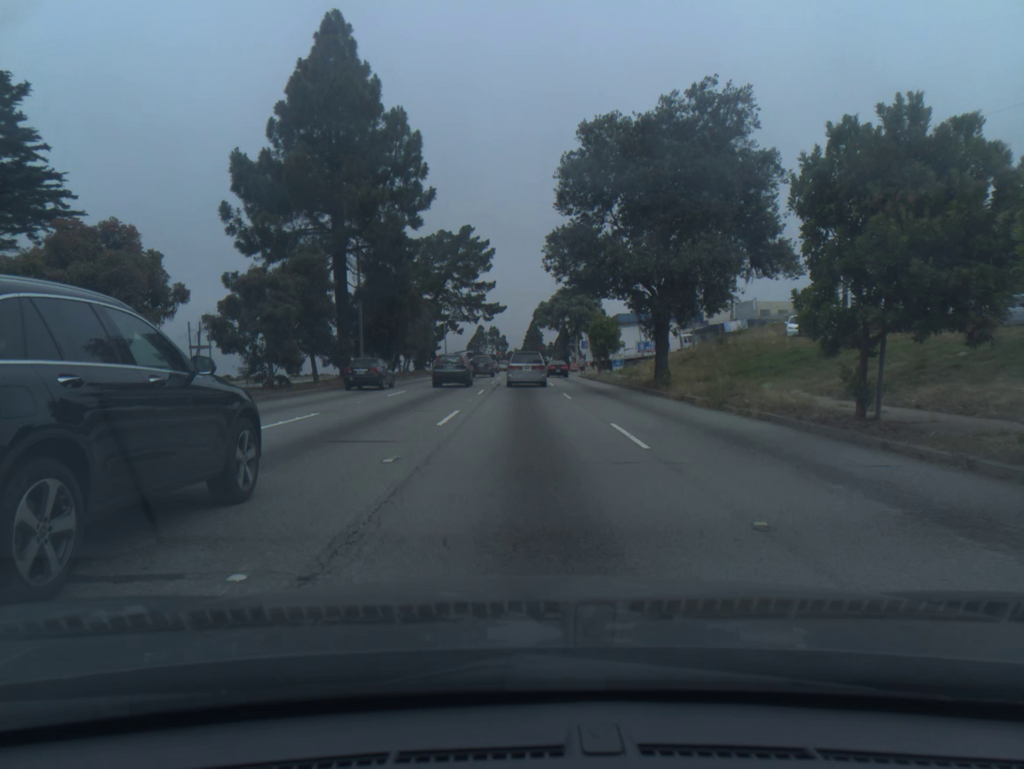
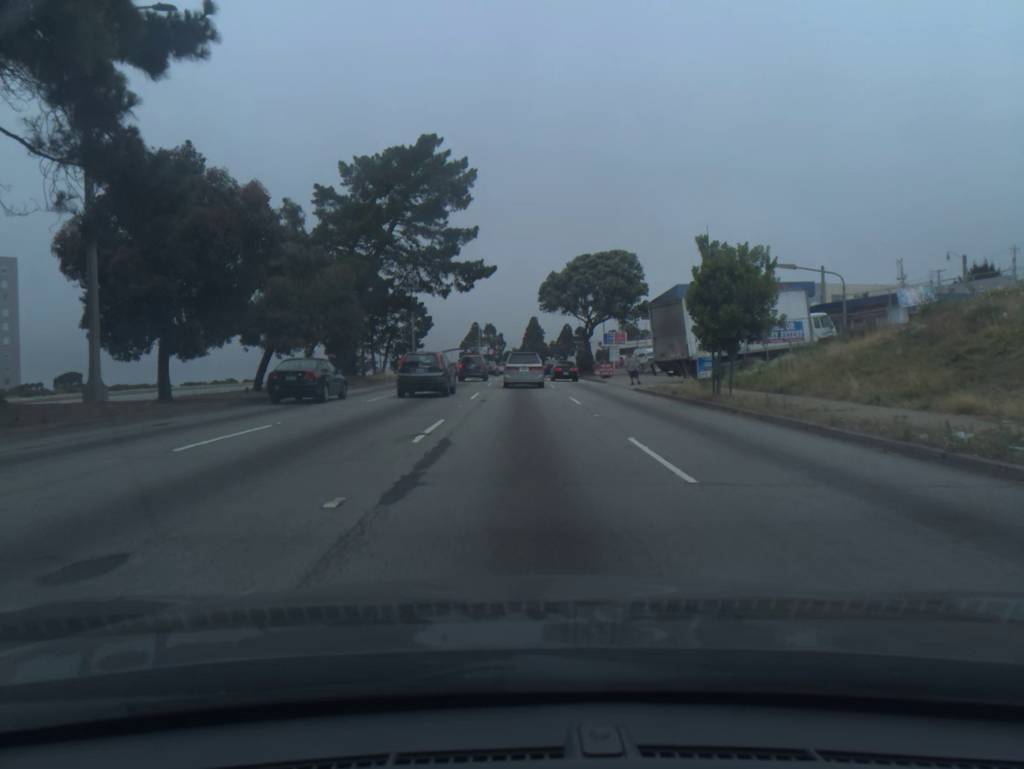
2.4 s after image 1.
(+0.1, +32.4) m; 0°
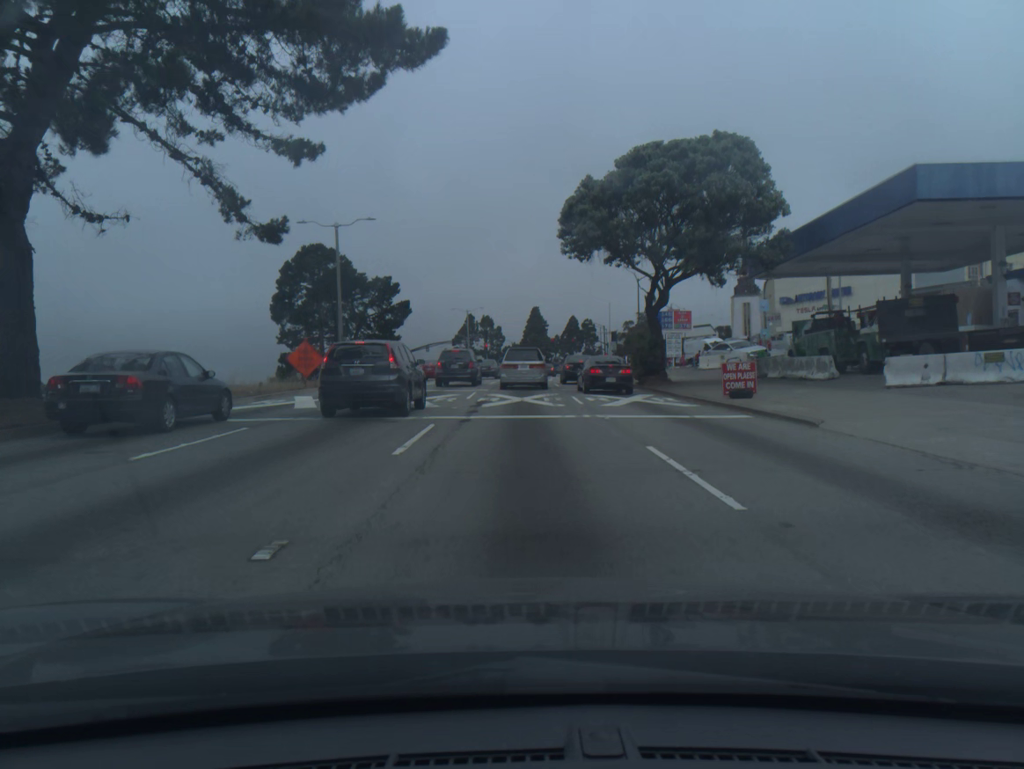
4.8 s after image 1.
(+0.1, +31.4) m; 0°
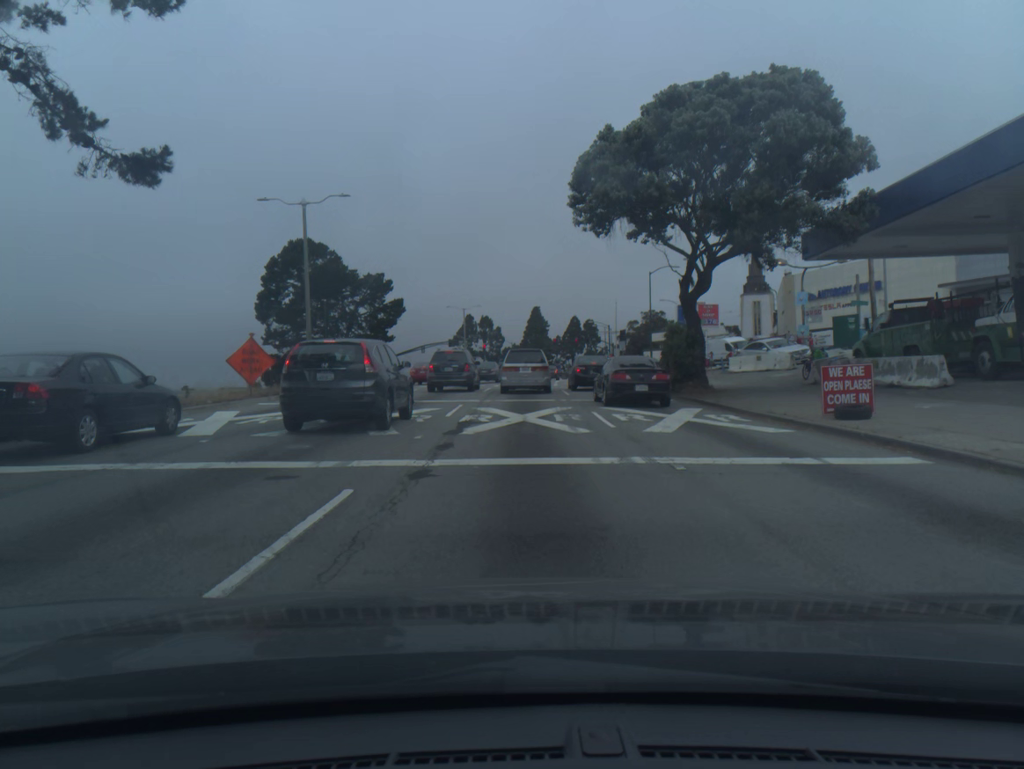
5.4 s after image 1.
(0.0, +7.1) m; 0°
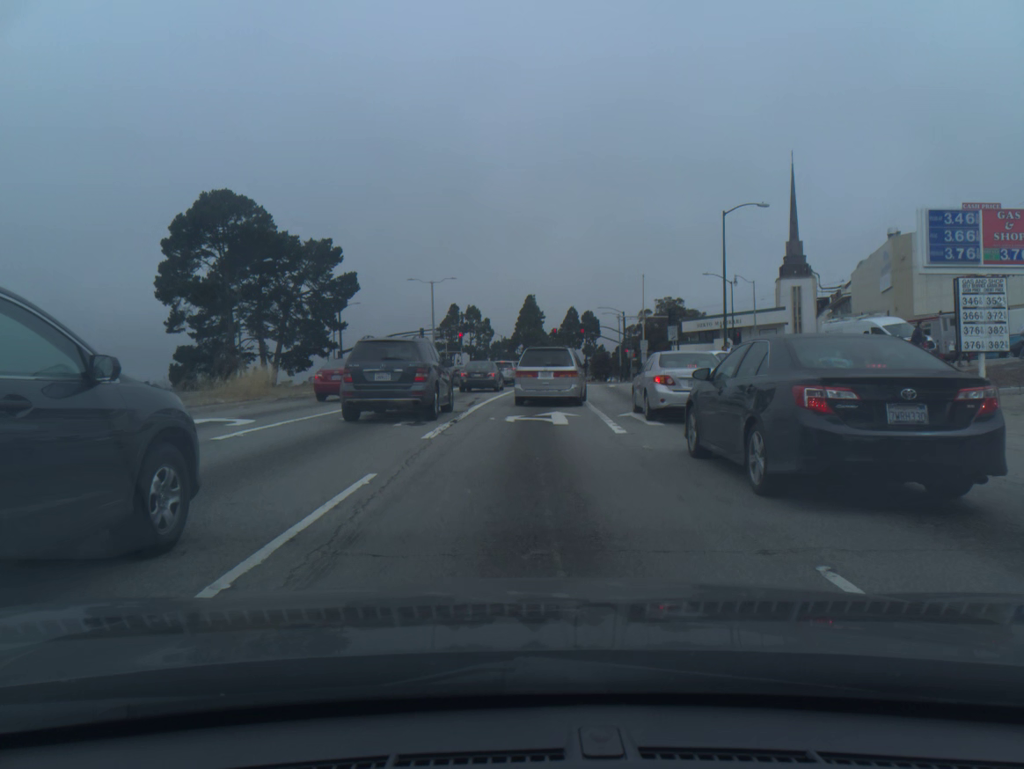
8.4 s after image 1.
(0.0, +28.7) m; +1°
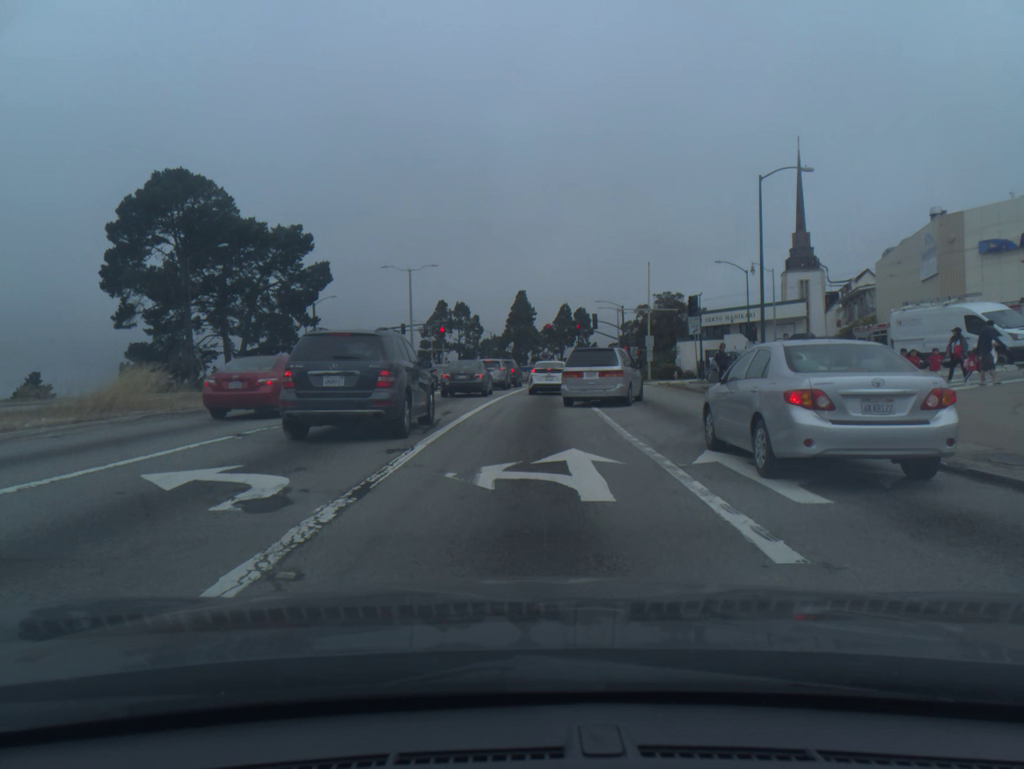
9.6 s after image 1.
(+0.1, +8.6) m; +1°
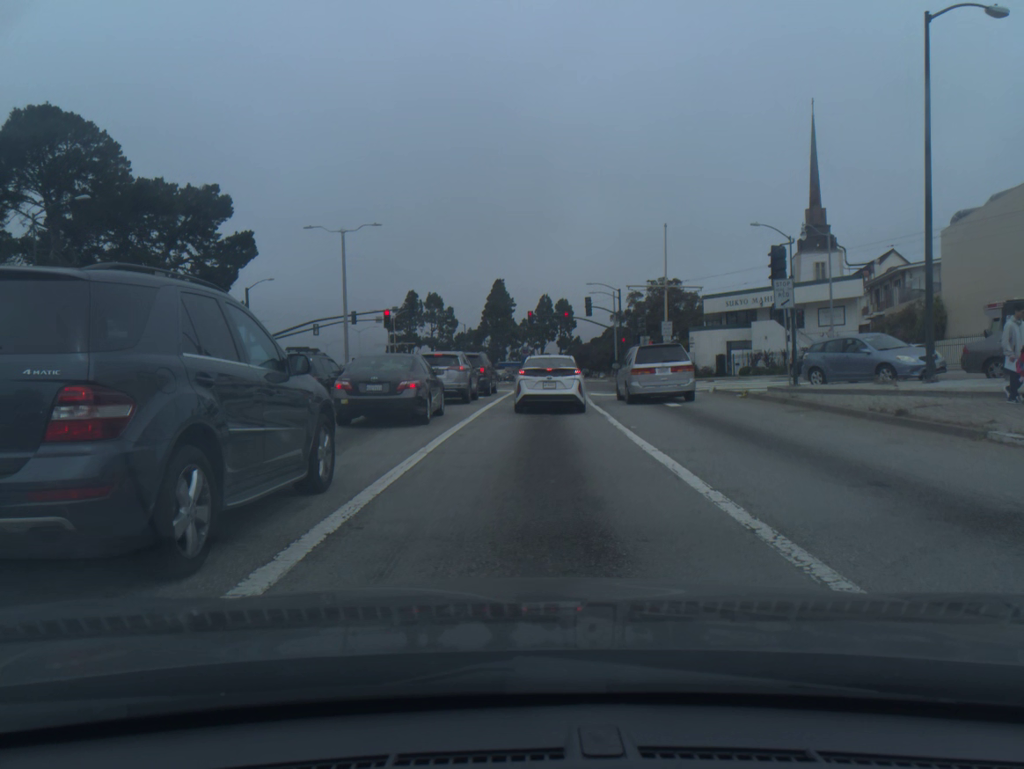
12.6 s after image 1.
(+0.2, +16.5) m; +2°
